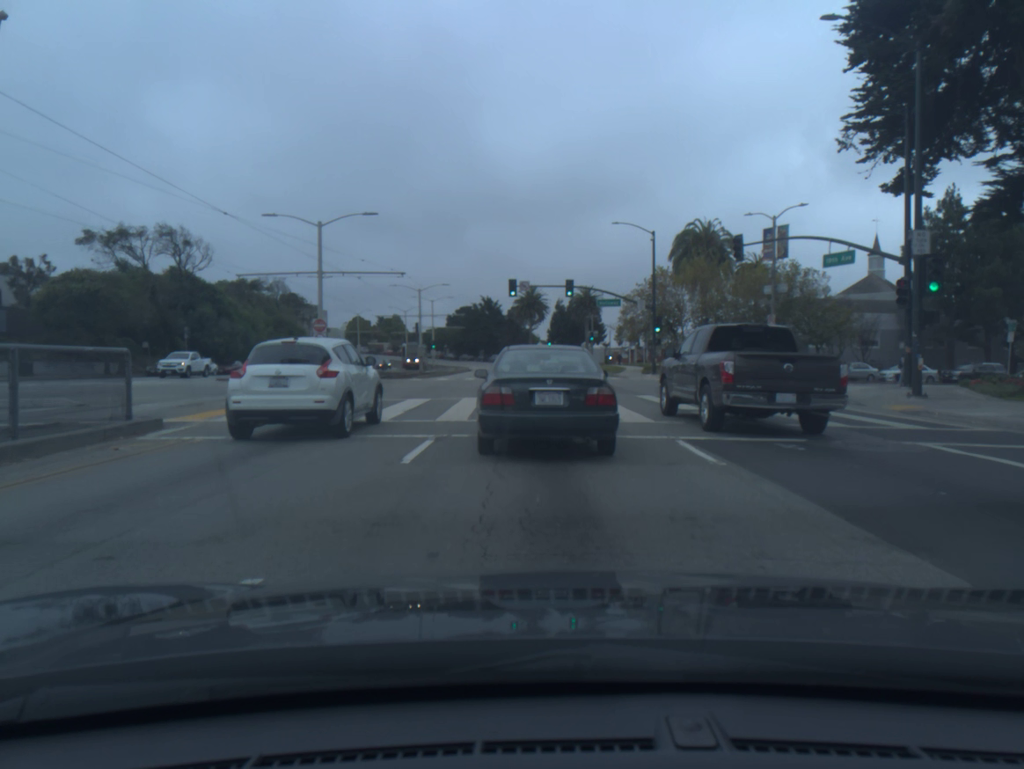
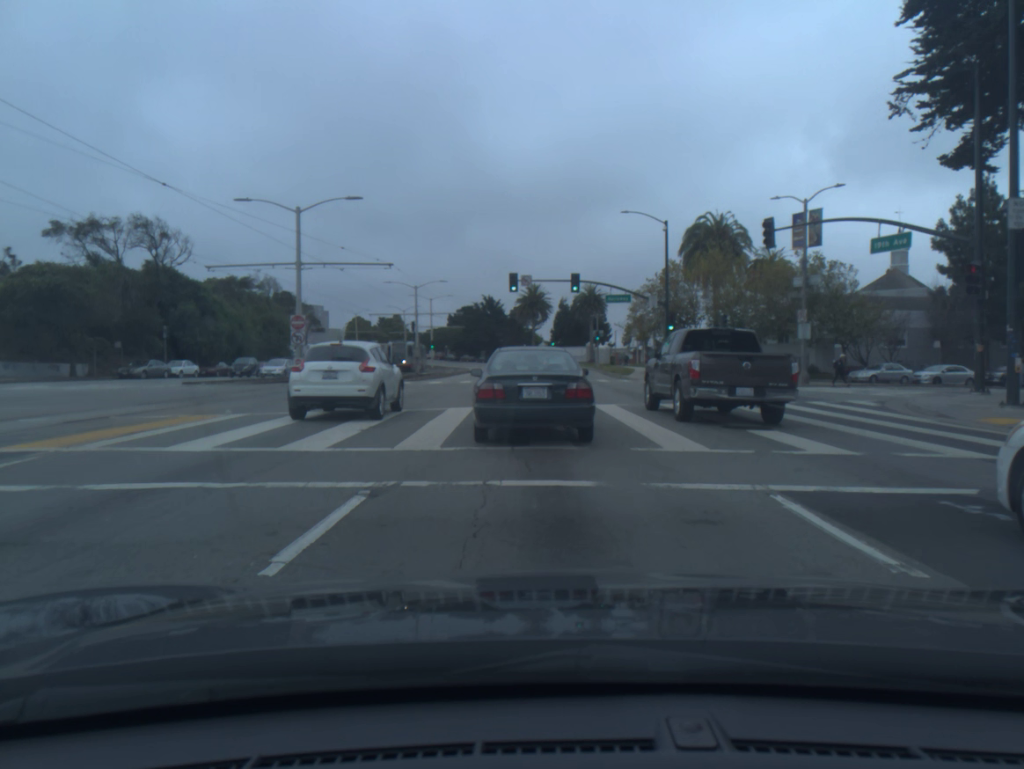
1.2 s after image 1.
(0.0, +4.5) m; -1°
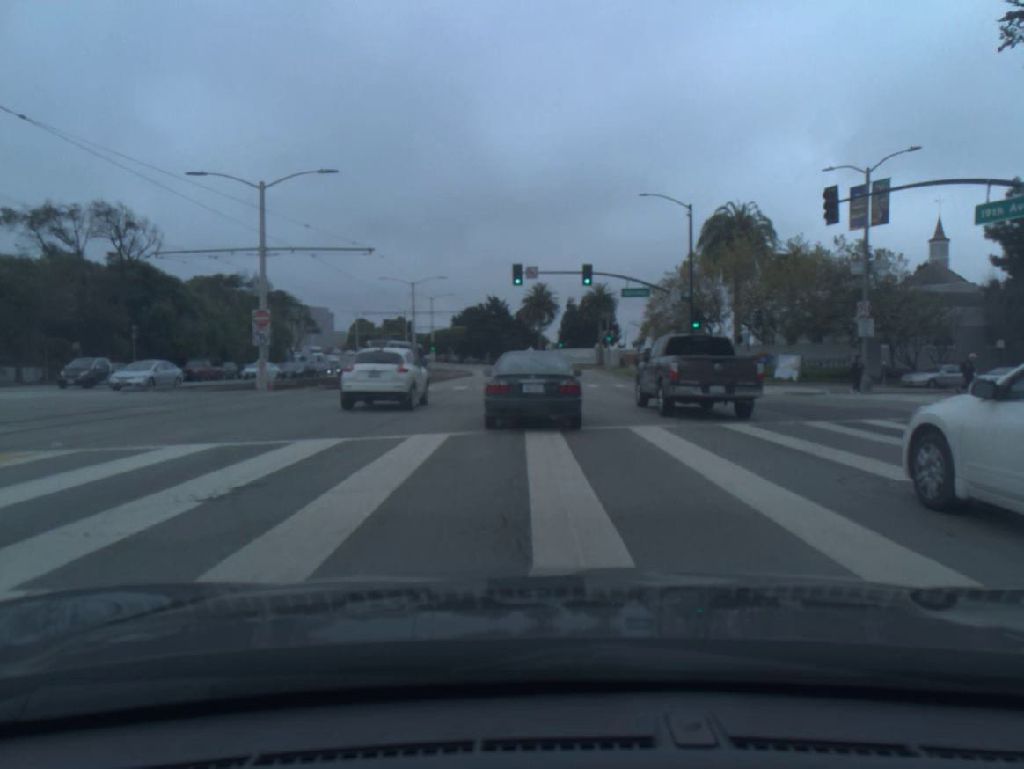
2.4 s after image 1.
(0.0, +6.4) m; 0°
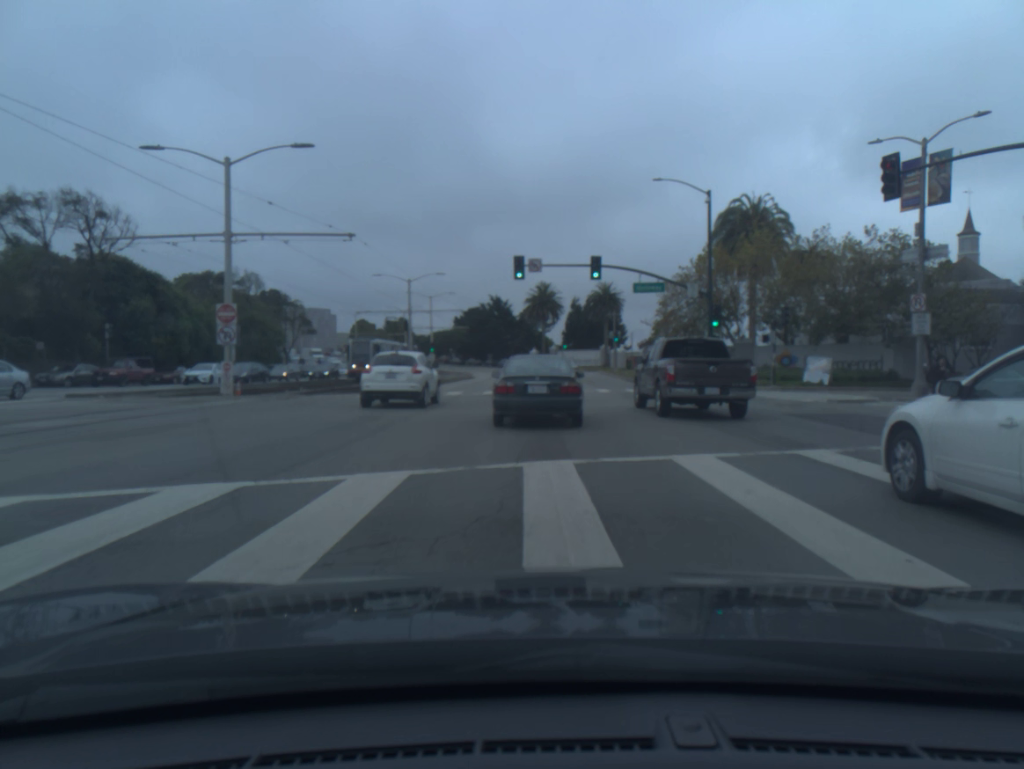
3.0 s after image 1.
(0.0, +4.2) m; 0°
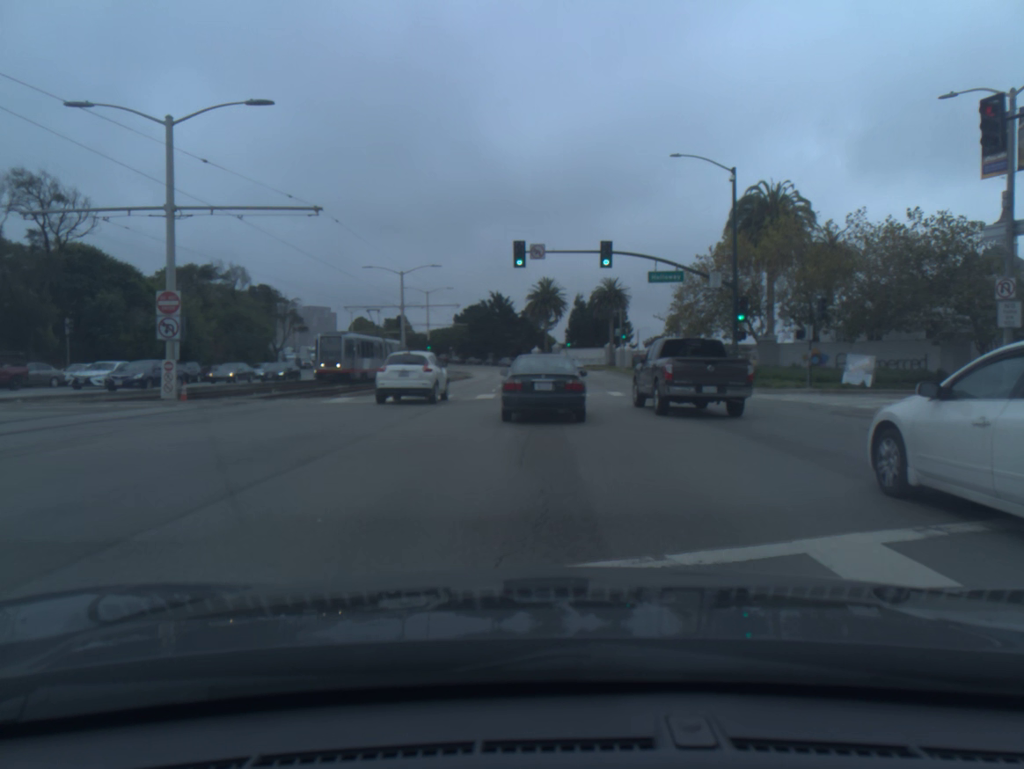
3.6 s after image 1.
(0.0, +4.8) m; 0°
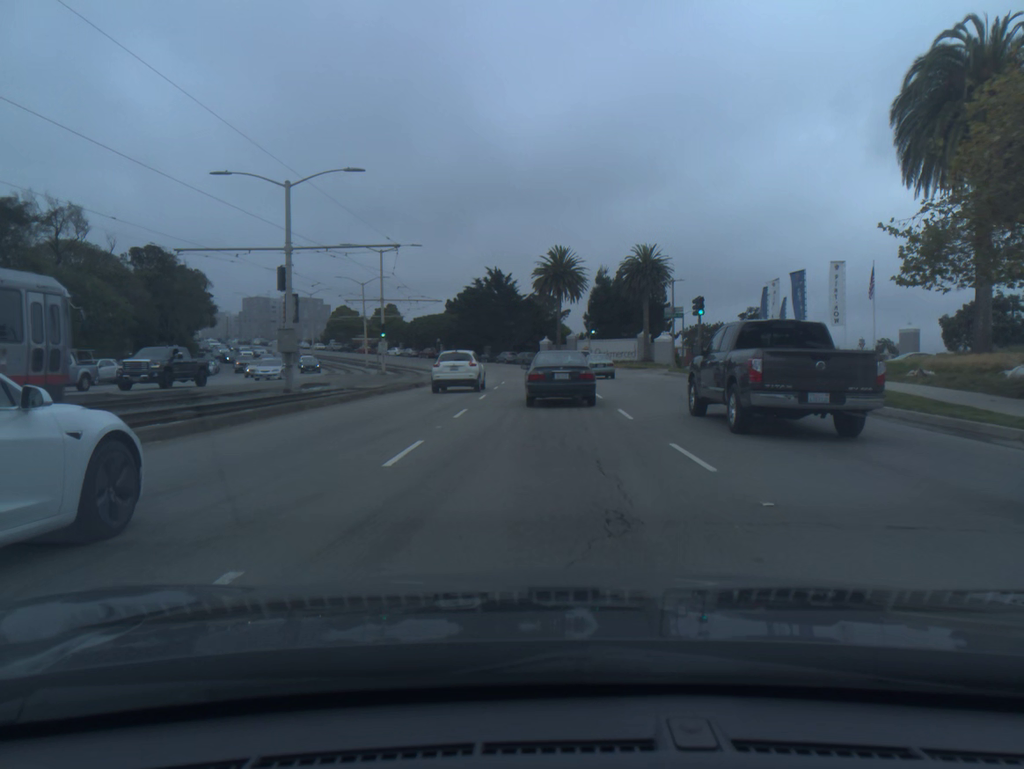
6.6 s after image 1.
(-0.2, +31.7) m; 0°
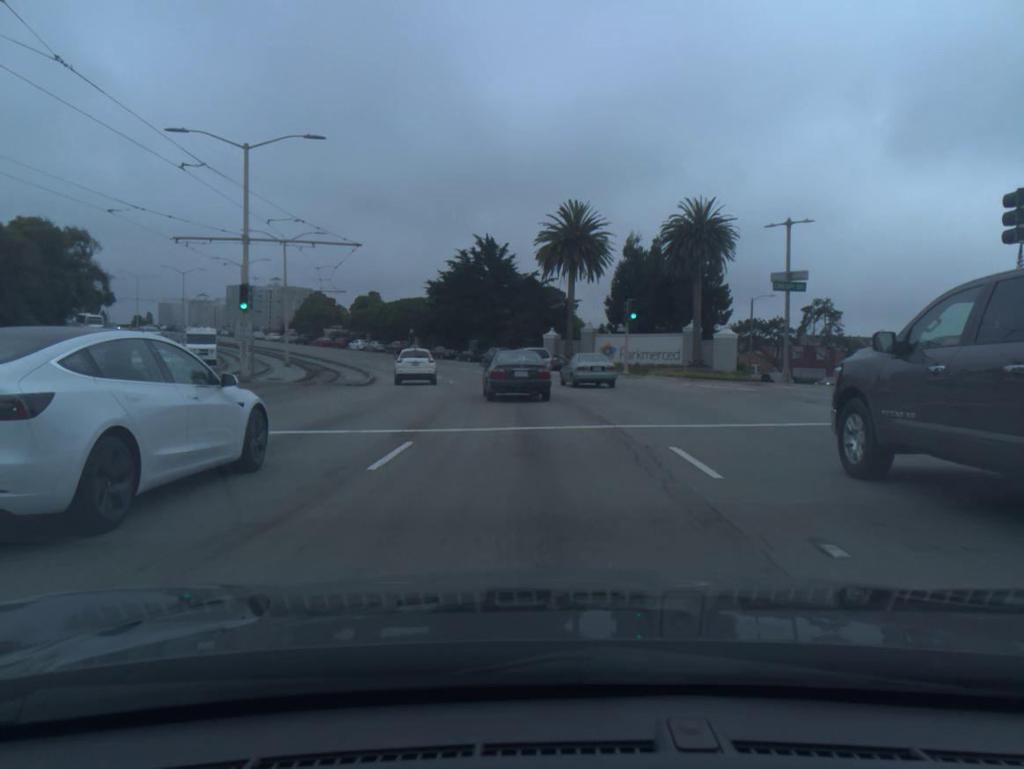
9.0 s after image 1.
(-0.1, +30.0) m; -1°
